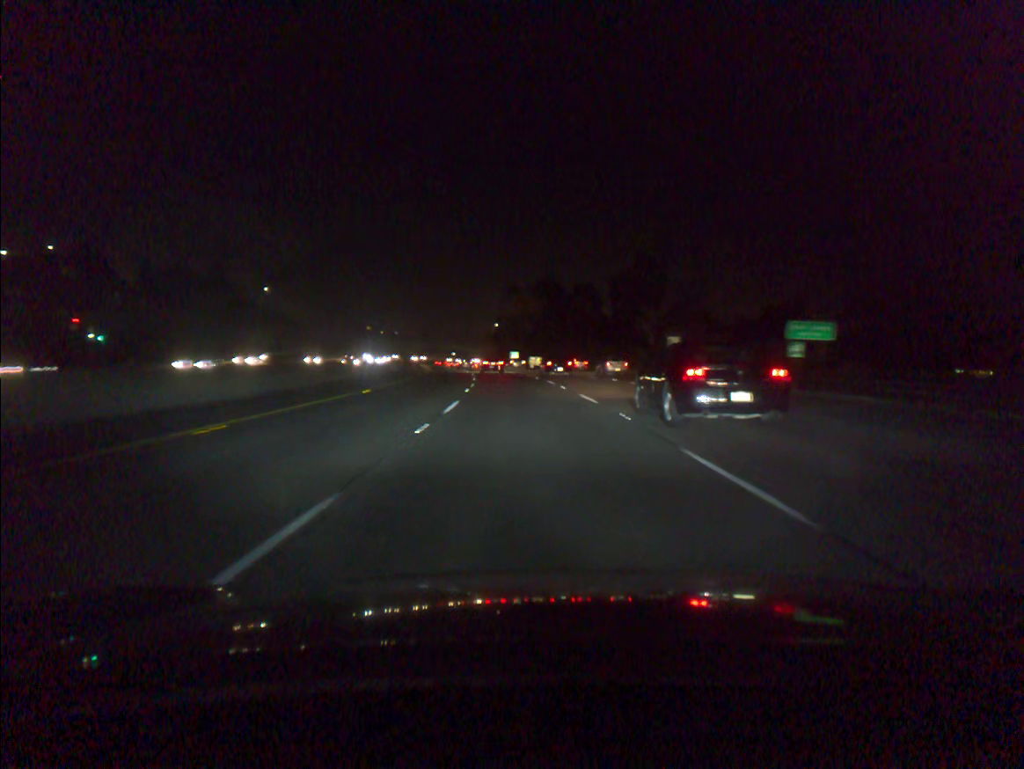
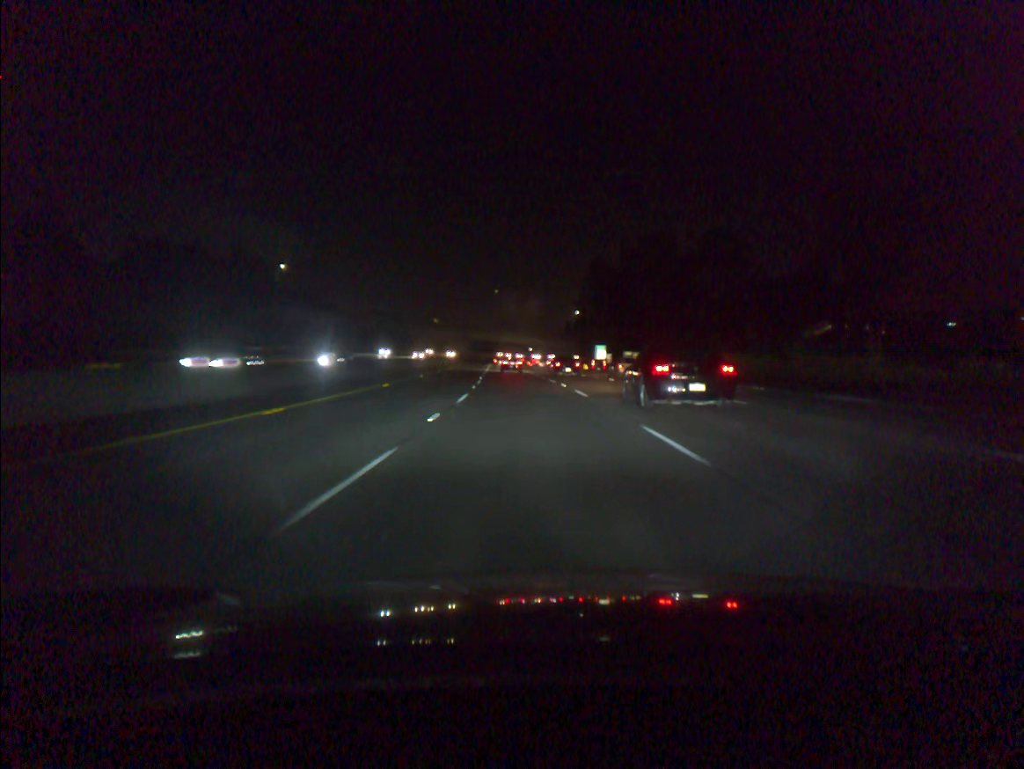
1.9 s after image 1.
(-2.8, +55.3) m; -6°
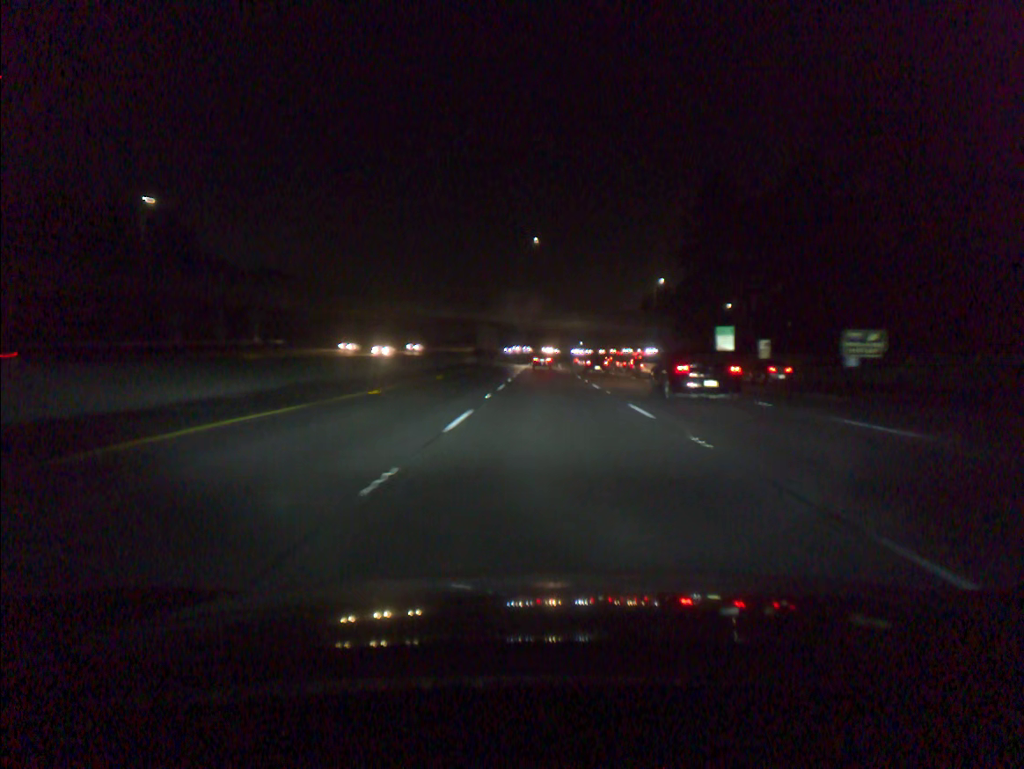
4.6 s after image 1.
(-3.8, +80.8) m; -3°
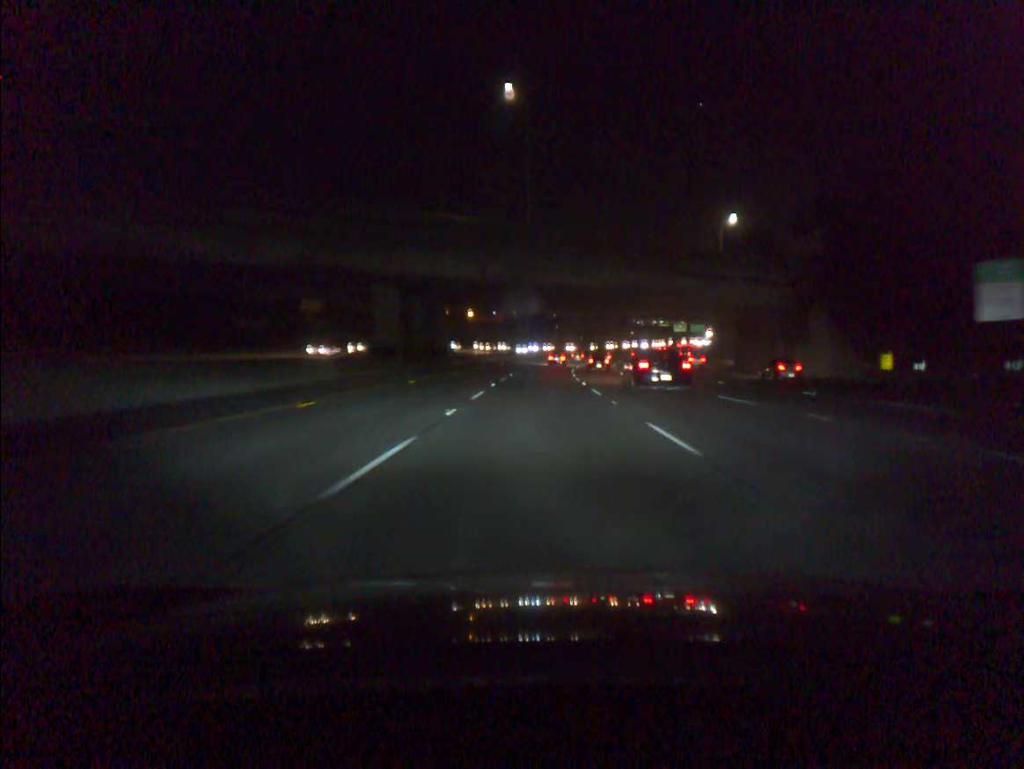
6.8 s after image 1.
(+0.4, +64.2) m; 0°
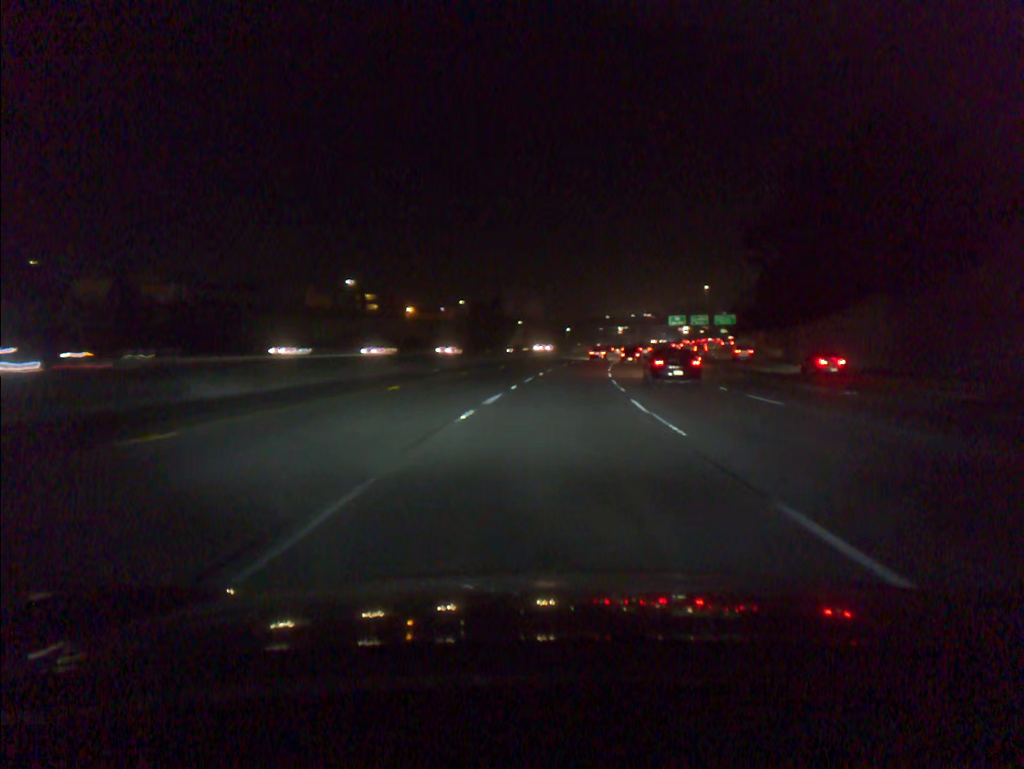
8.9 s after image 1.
(+0.7, +65.8) m; +3°
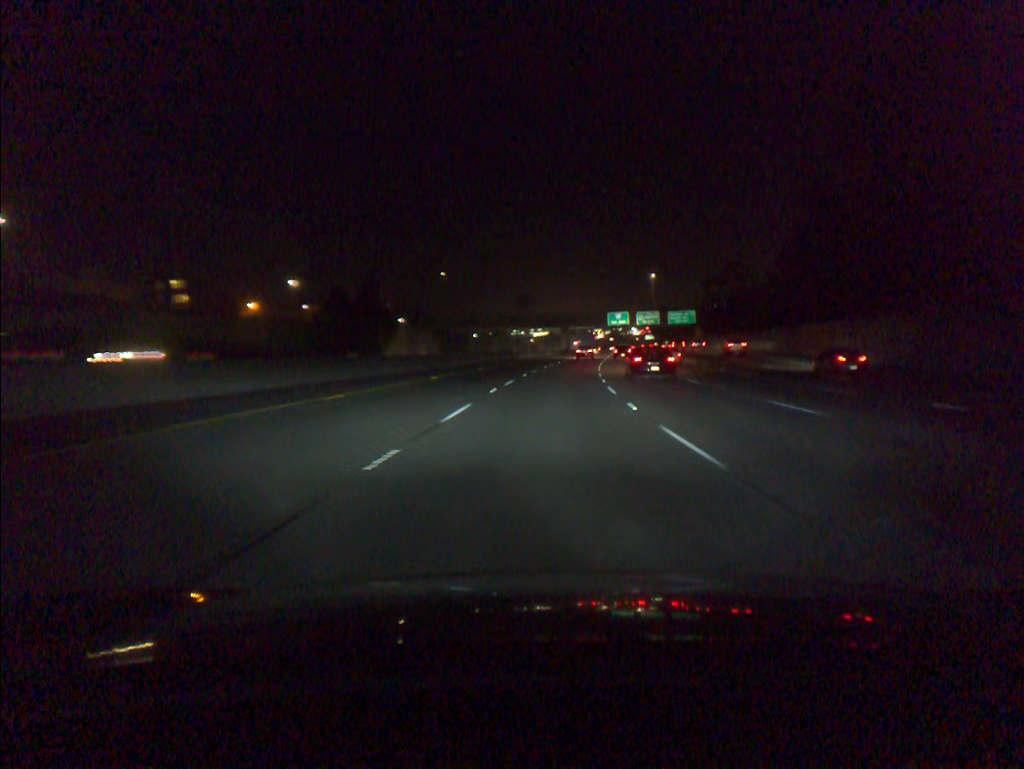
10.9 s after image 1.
(+3.7, +62.4) m; +7°
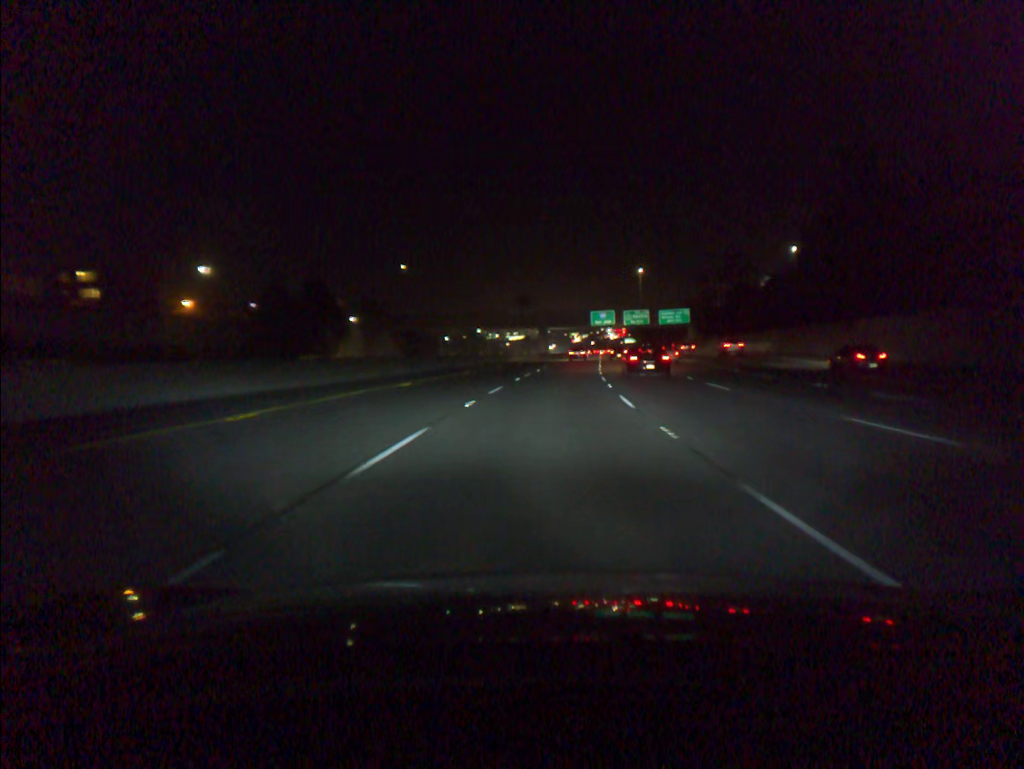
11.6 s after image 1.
(+0.3, +20.4) m; +2°
